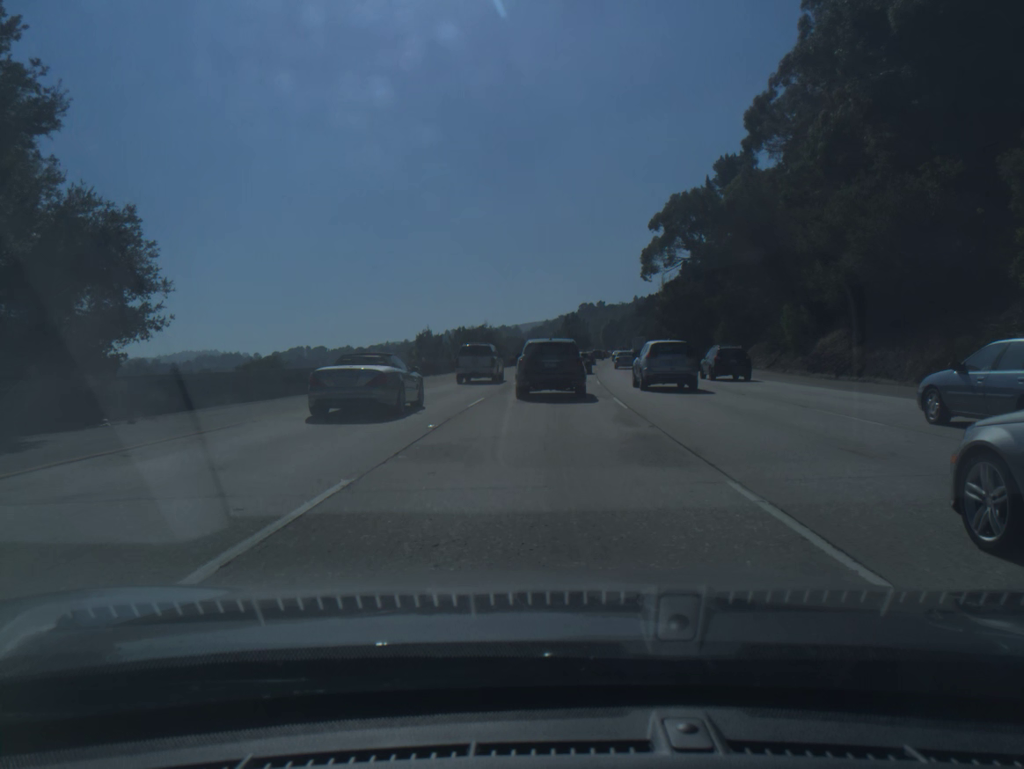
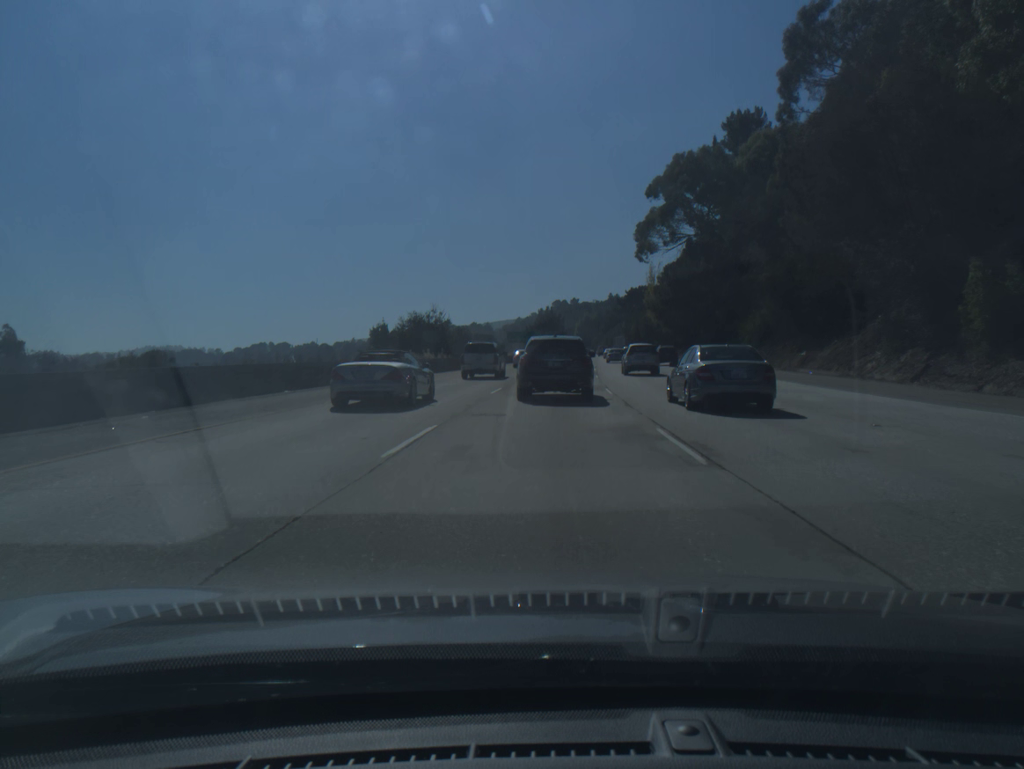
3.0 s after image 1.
(+0.4, +23.9) m; +2°
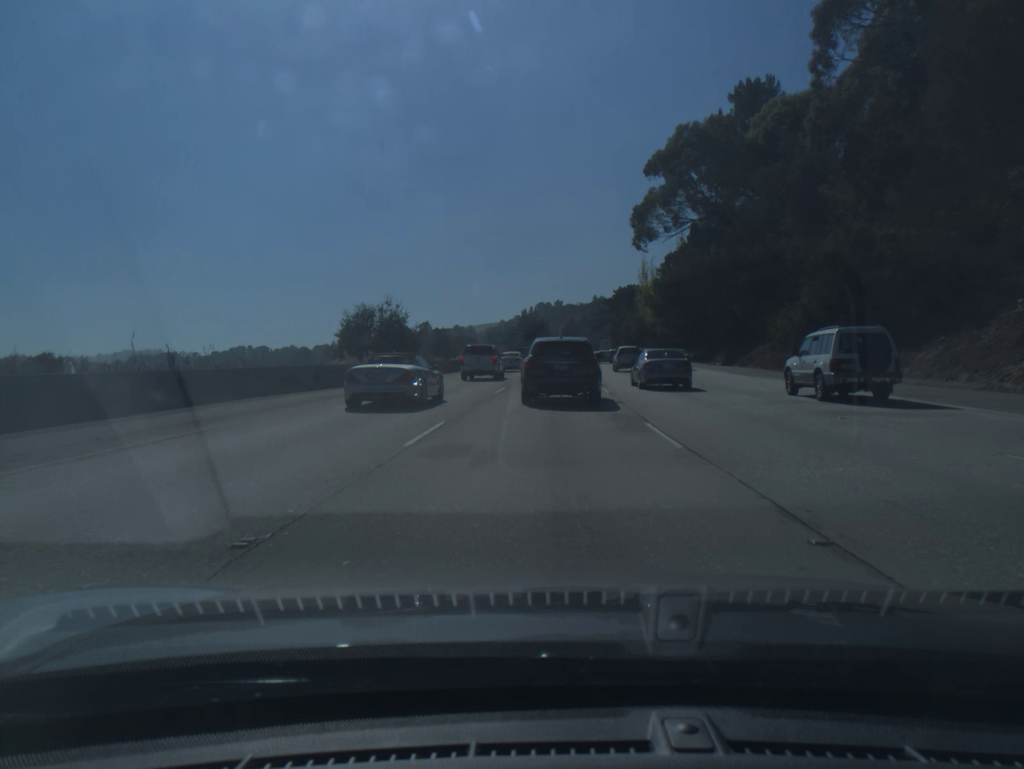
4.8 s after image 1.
(+0.1, +13.4) m; +1°
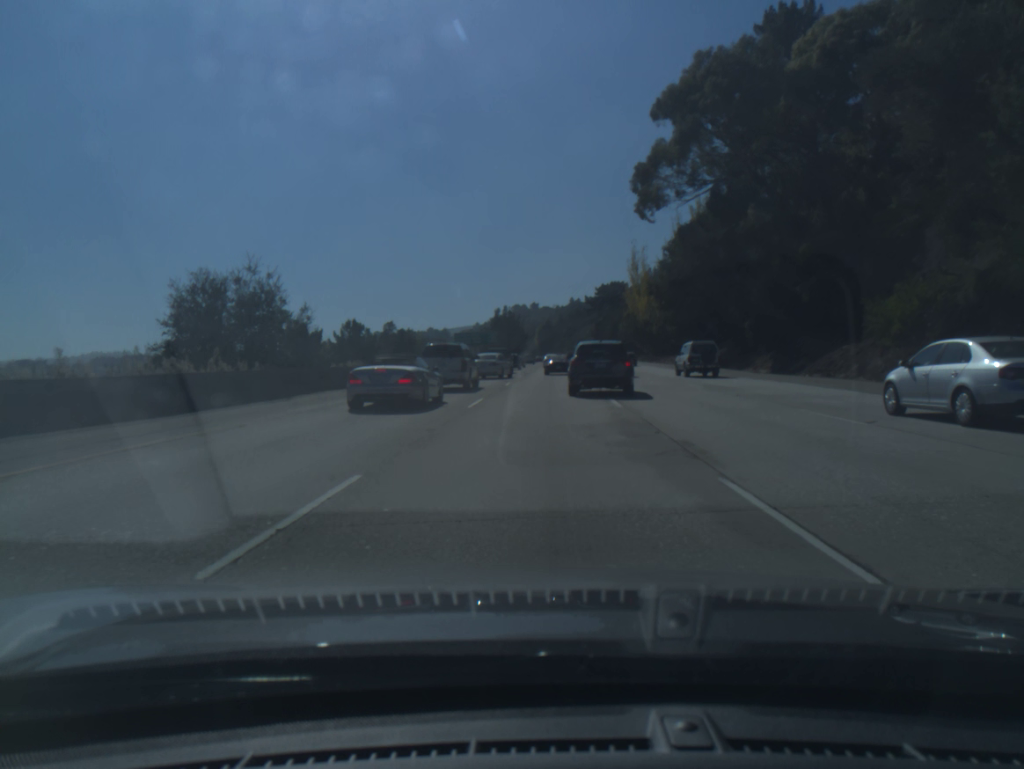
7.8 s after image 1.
(+0.4, +21.1) m; +2°
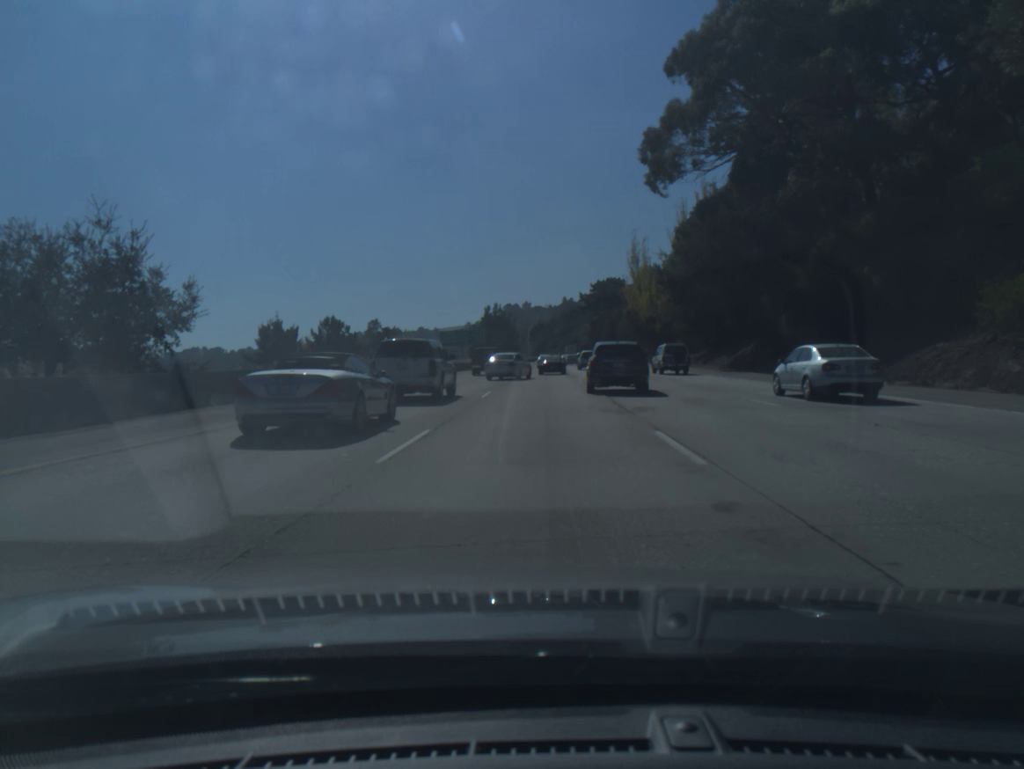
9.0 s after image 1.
(0.0, +9.8) m; +1°
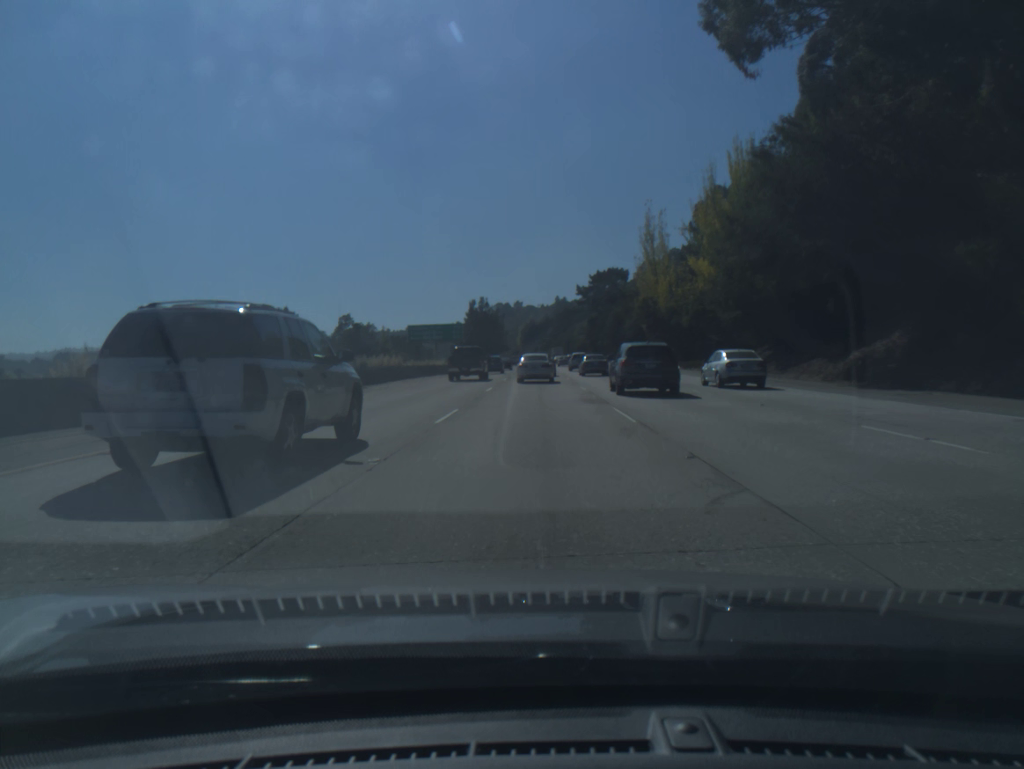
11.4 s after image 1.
(+0.2, +23.2) m; +1°
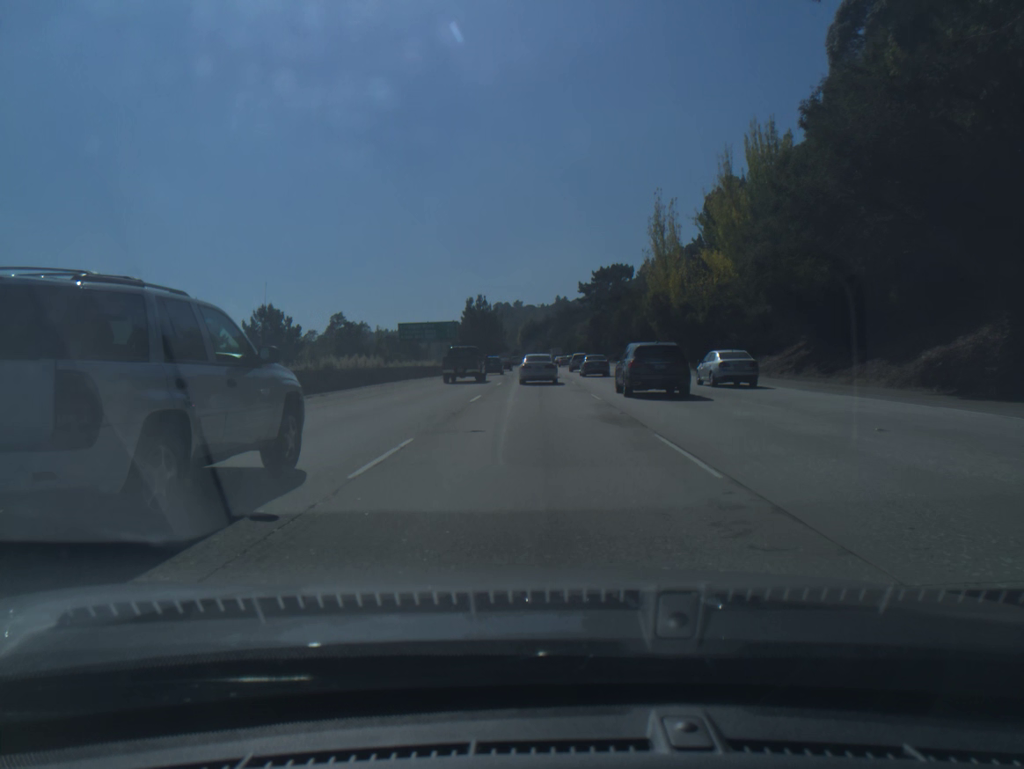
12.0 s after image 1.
(0.0, +6.6) m; 0°
